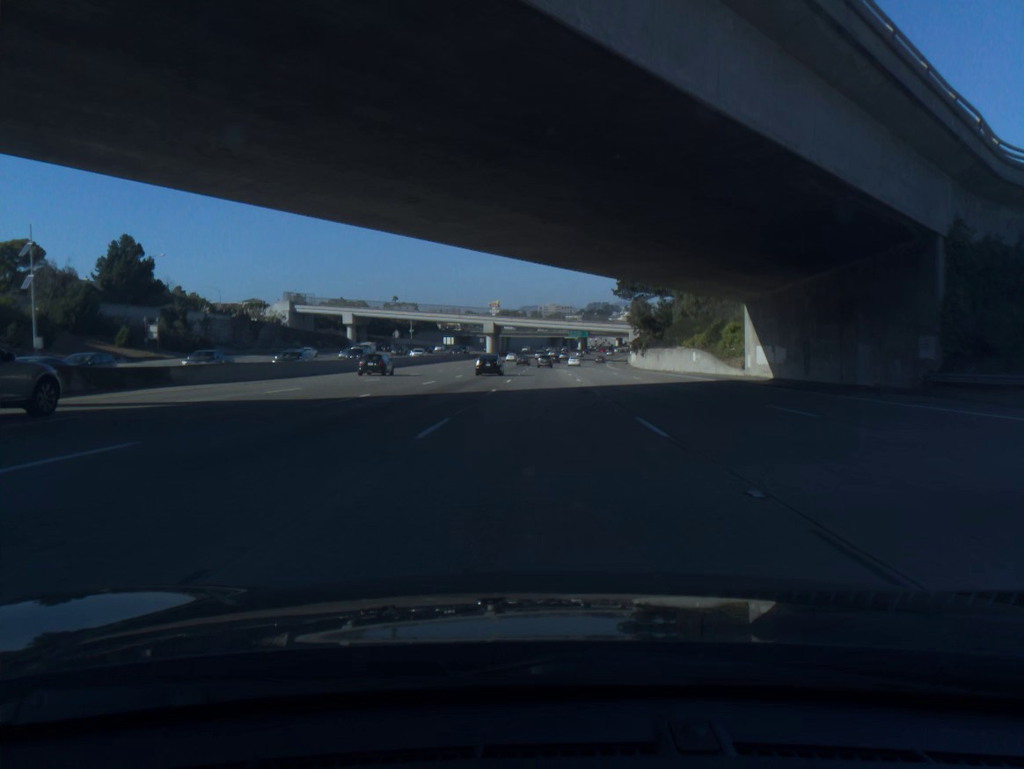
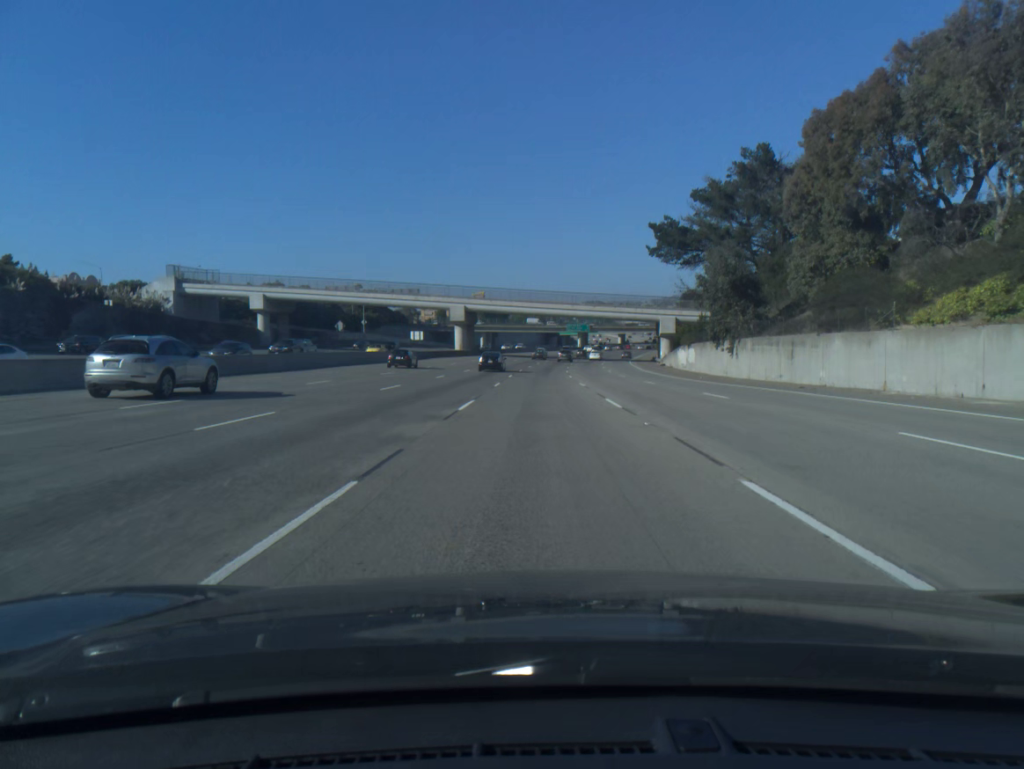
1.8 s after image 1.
(+0.1, +51.0) m; +1°
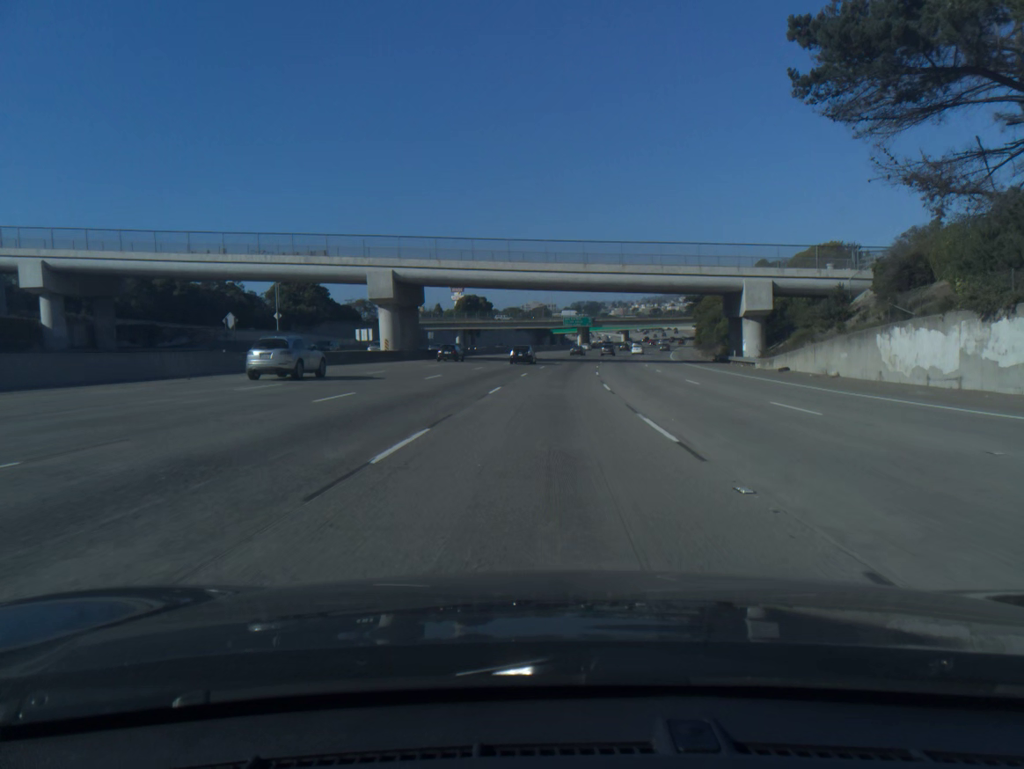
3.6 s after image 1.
(+0.2, +51.0) m; +1°
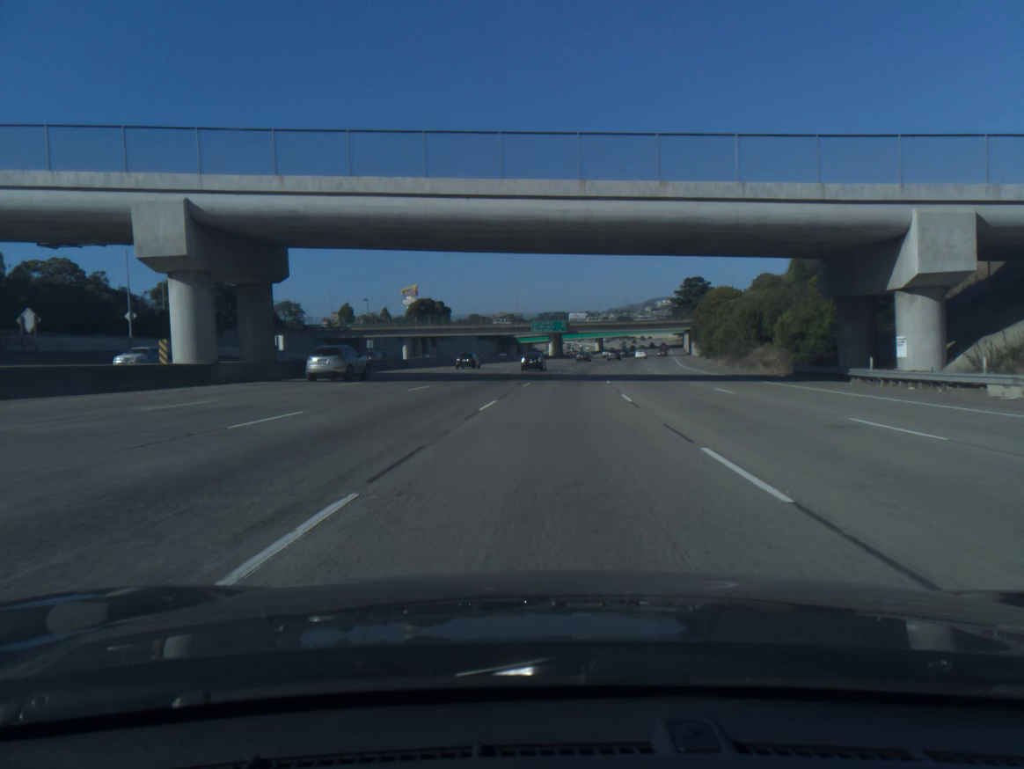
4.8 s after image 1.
(+0.6, +33.9) m; +2°
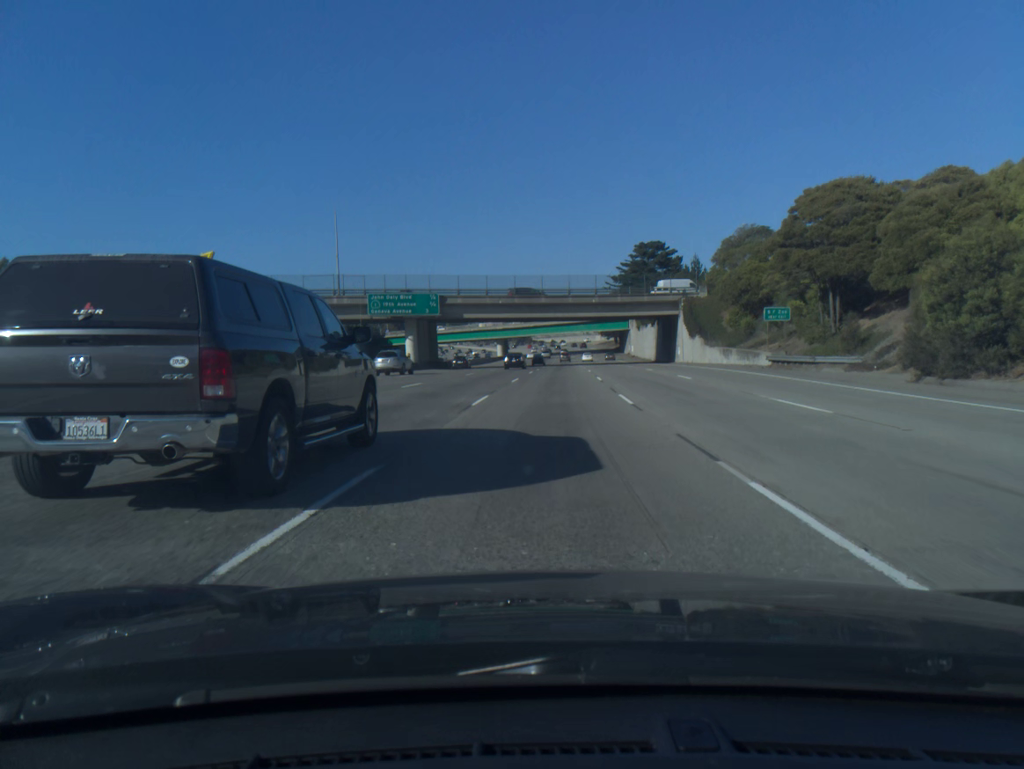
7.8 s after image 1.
(+5.7, +84.3) m; +7°
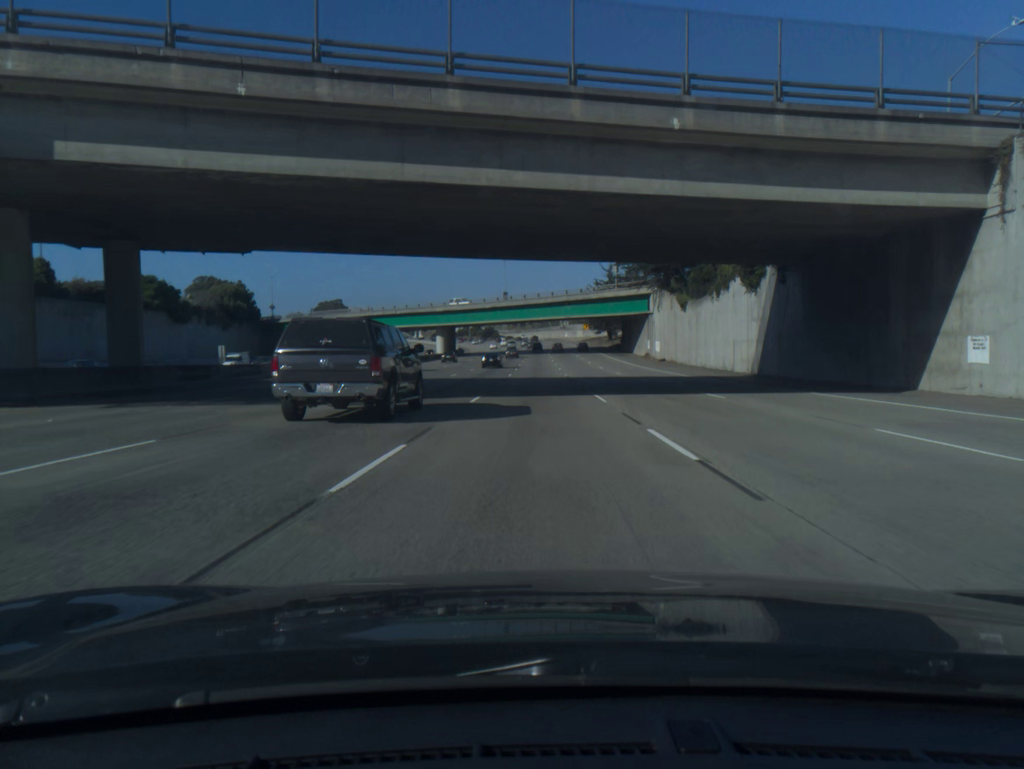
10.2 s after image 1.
(+1.9, +67.5) m; +2°
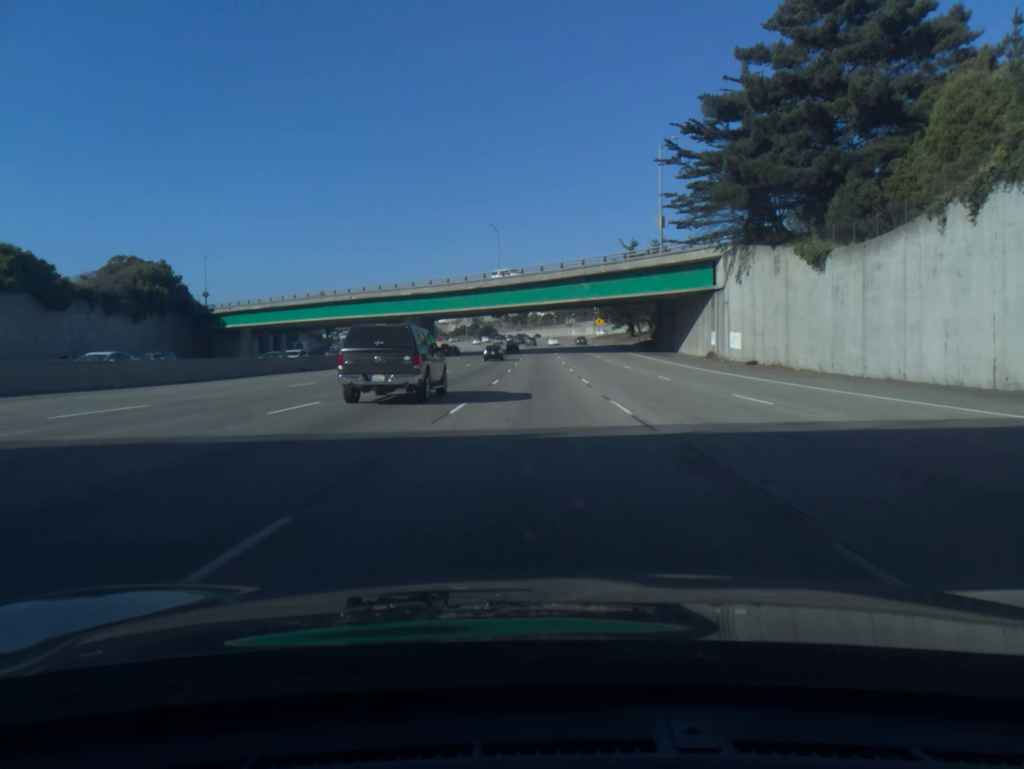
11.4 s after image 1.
(-0.1, +33.7) m; 0°
